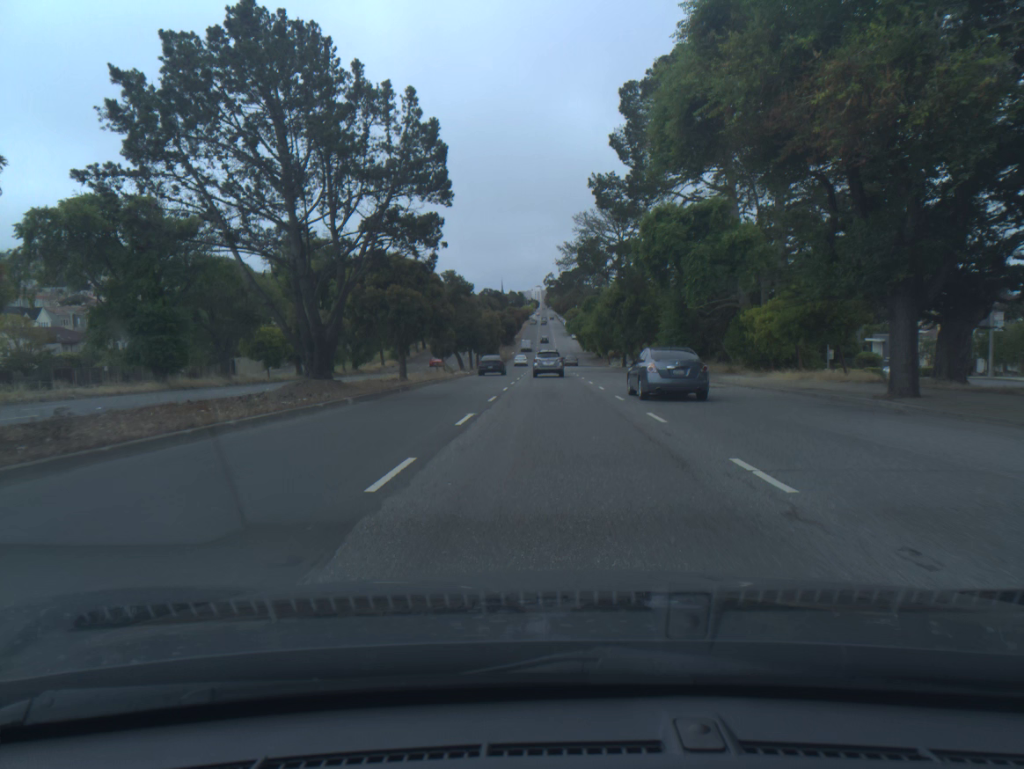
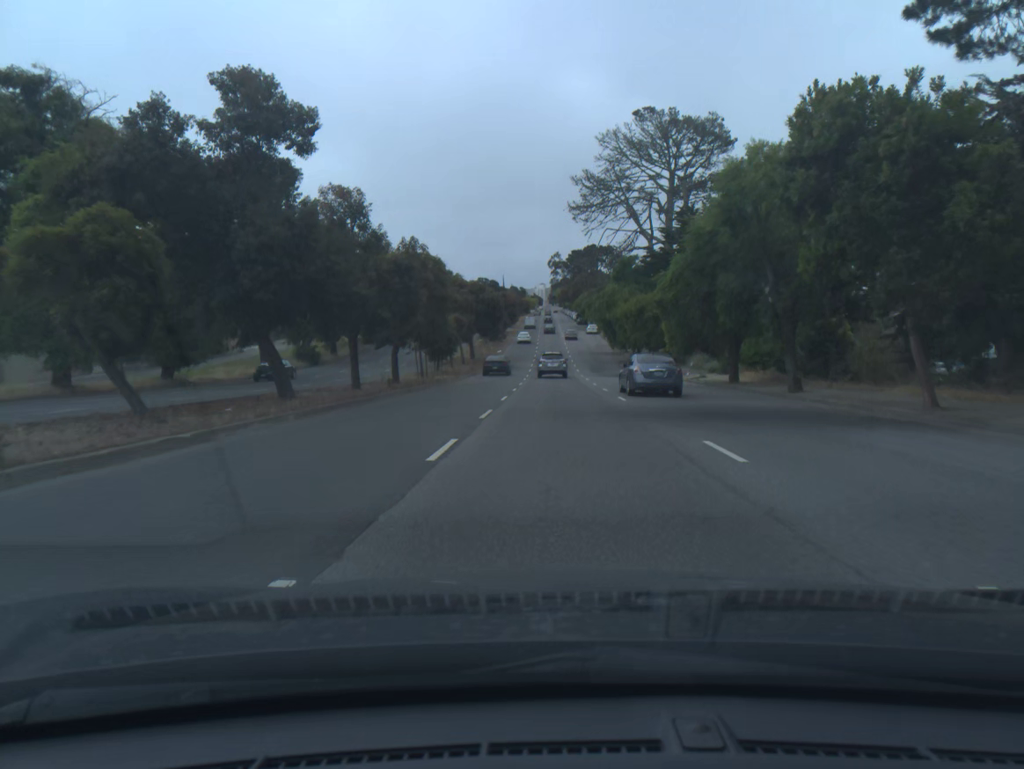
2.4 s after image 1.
(-0.2, +48.6) m; 0°
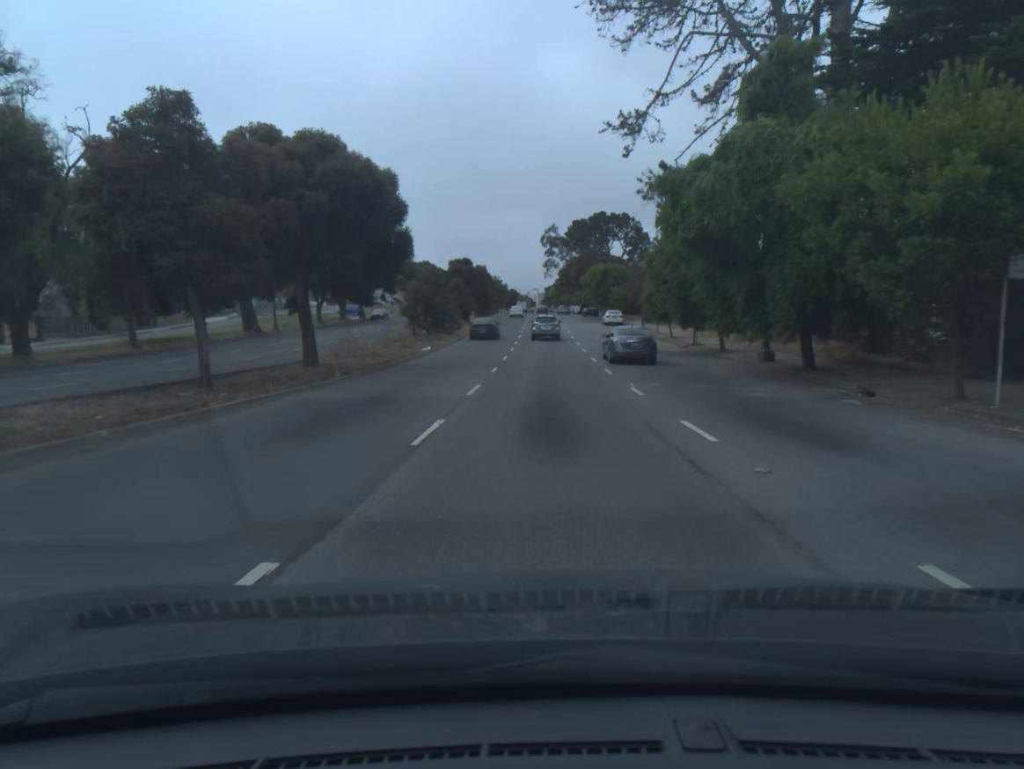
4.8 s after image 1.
(+0.4, +50.3) m; +1°
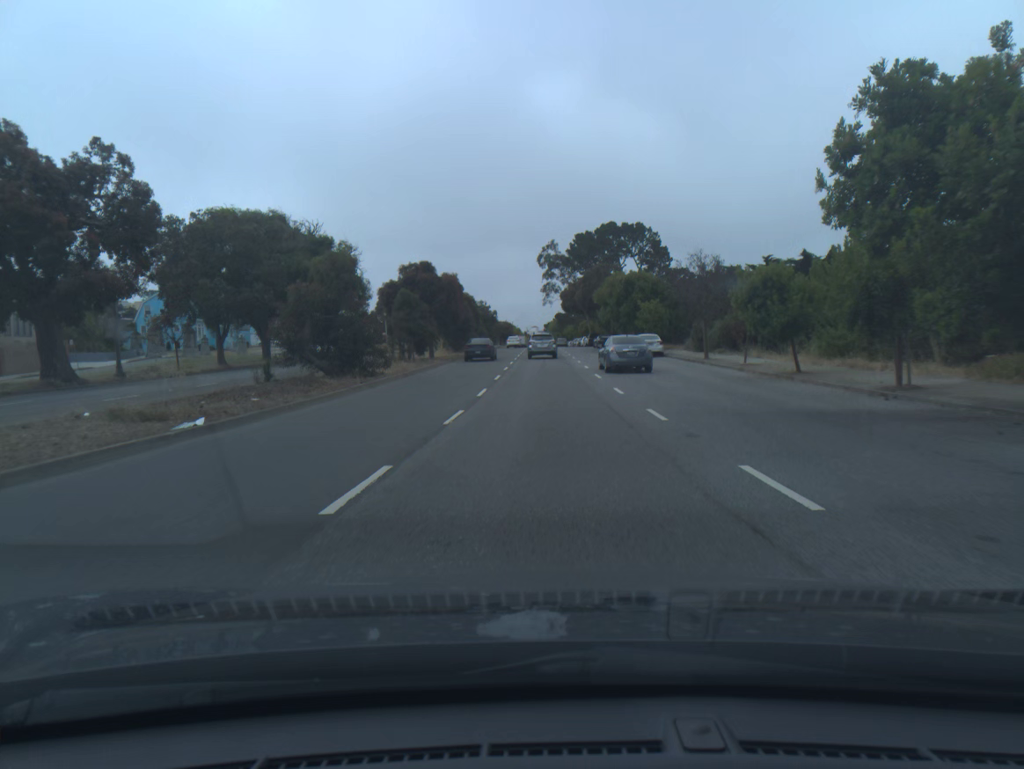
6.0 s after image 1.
(+0.1, +25.5) m; 0°
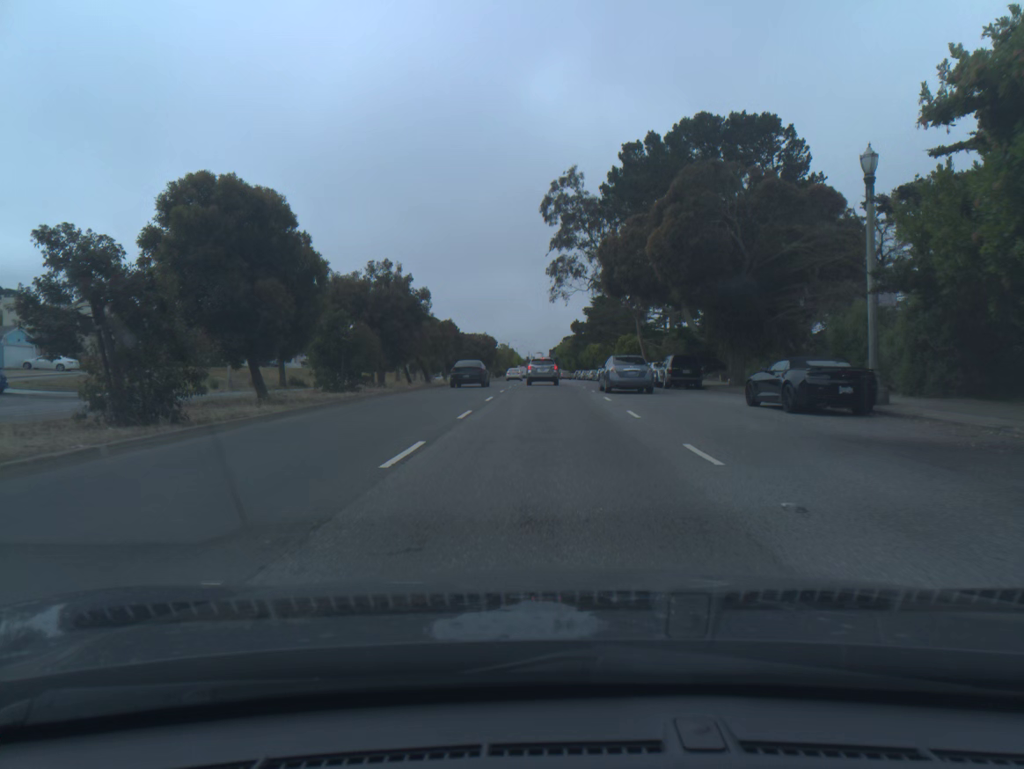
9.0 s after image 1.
(-0.3, +61.8) m; -1°
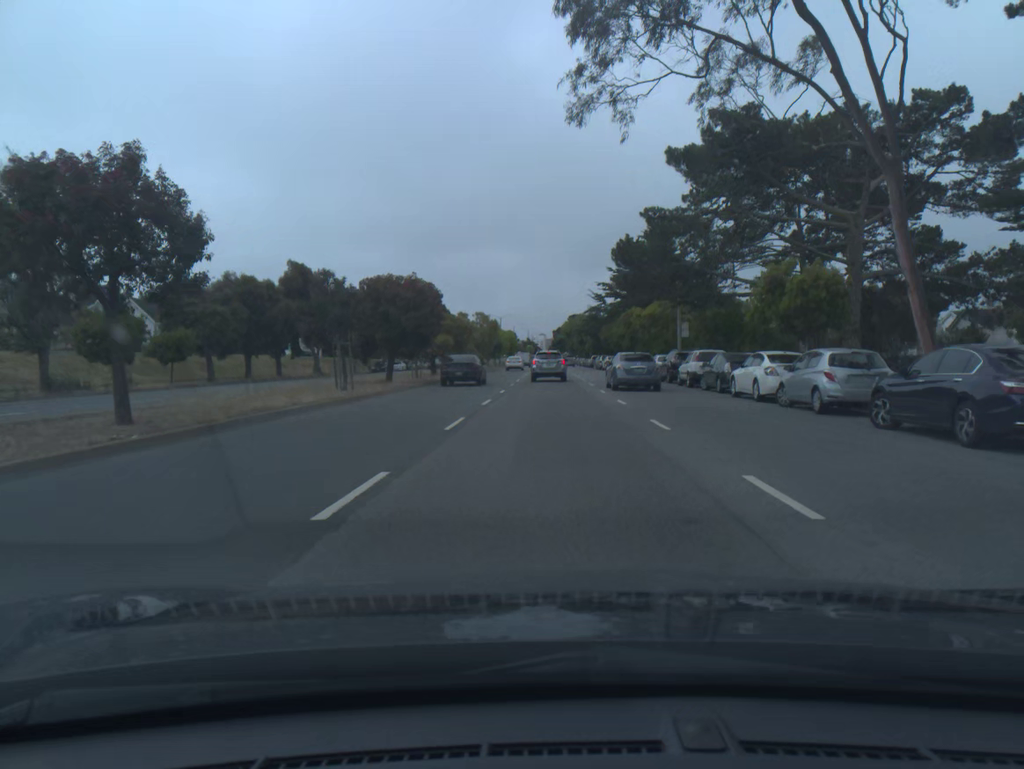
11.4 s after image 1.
(0.0, +46.0) m; 0°
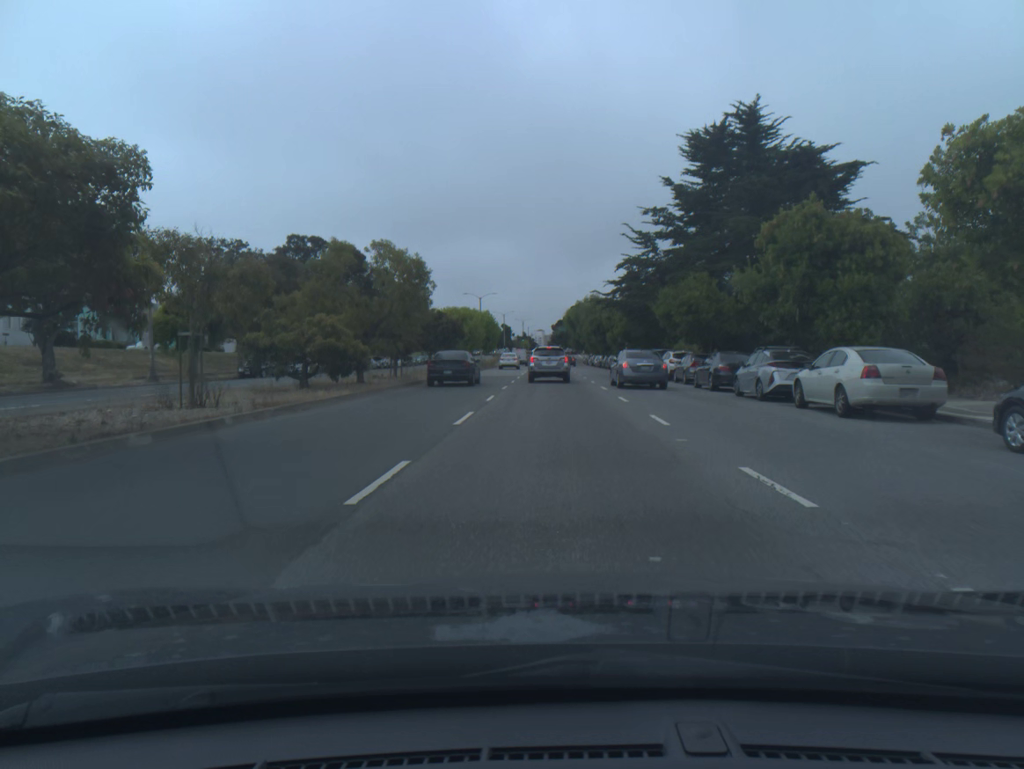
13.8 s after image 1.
(+0.2, +43.3) m; 0°
